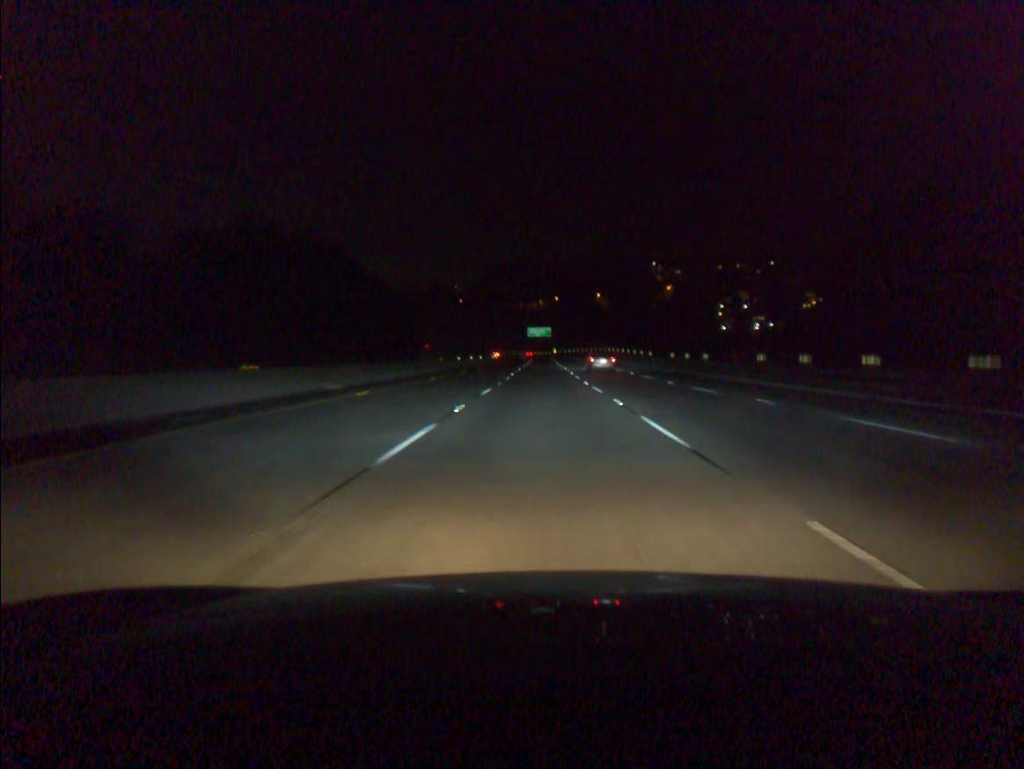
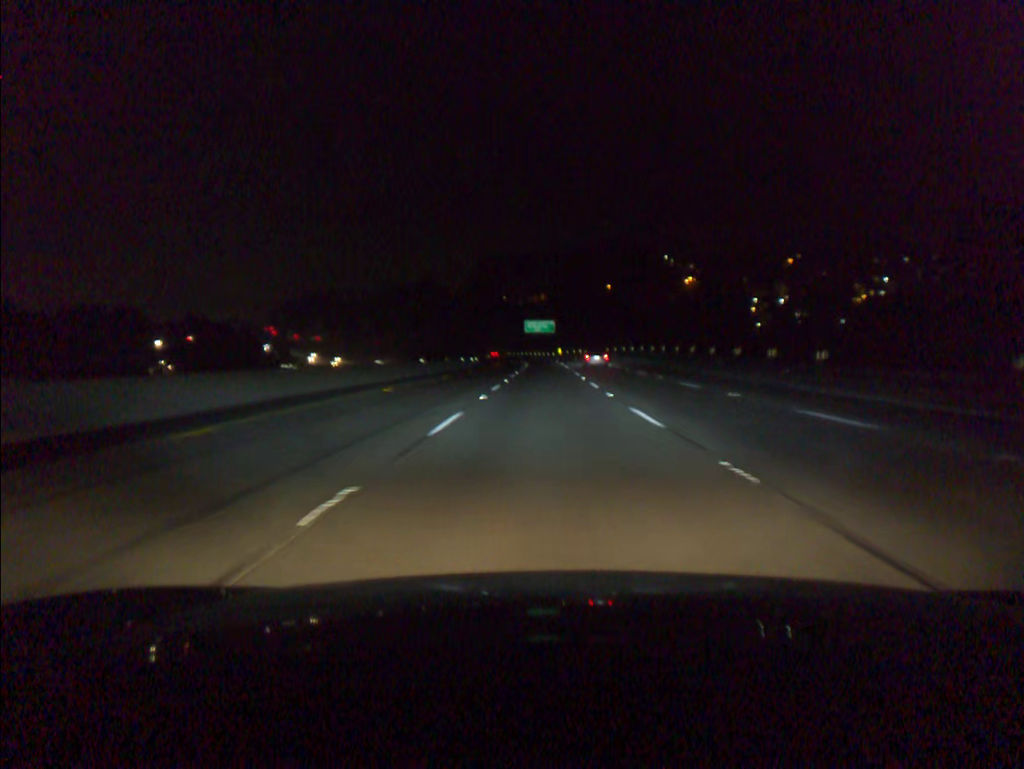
(-0.1, +55.3) m; 0°
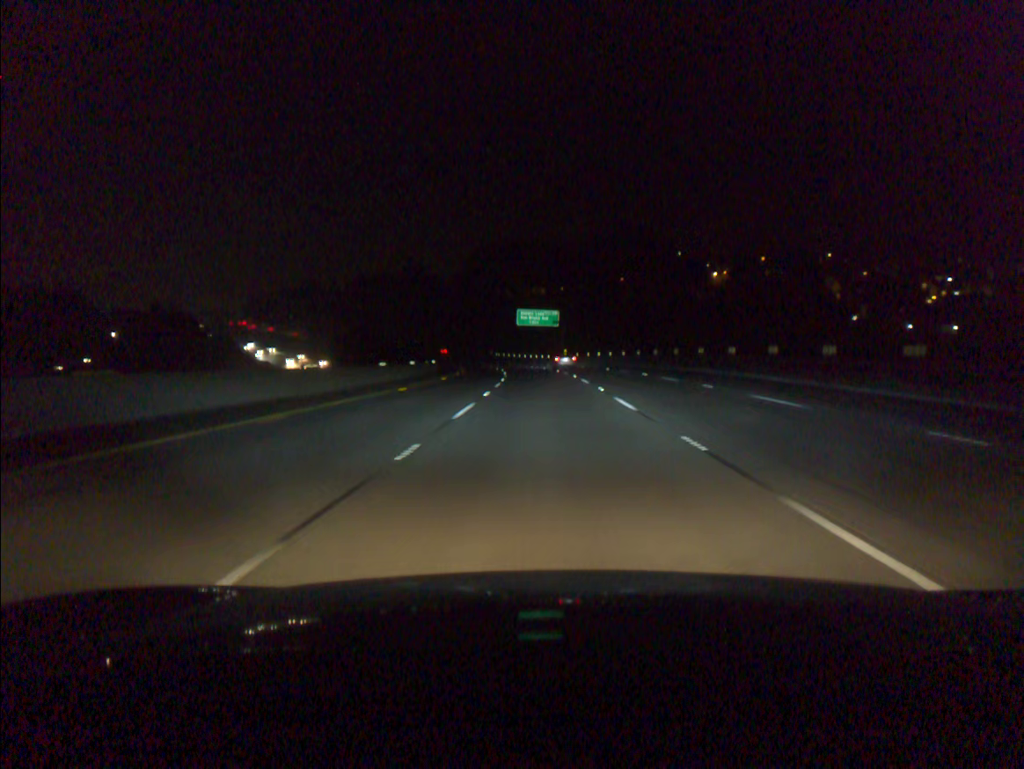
(0.0, +55.1) m; 0°
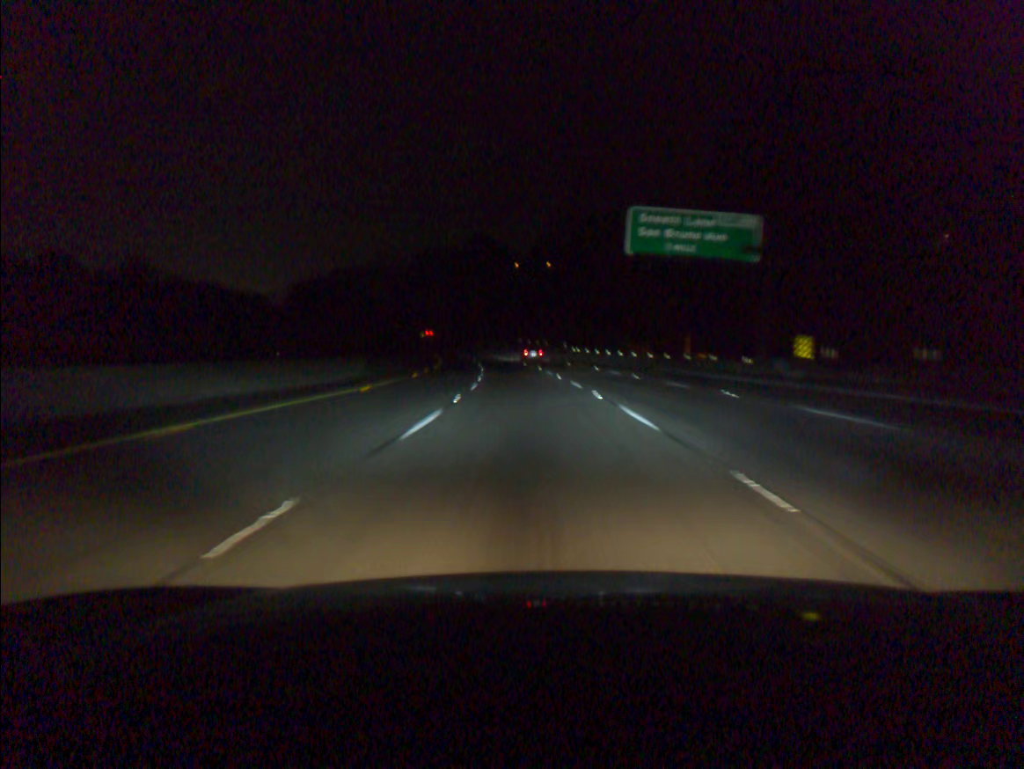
(-3.5, +91.6) m; -6°
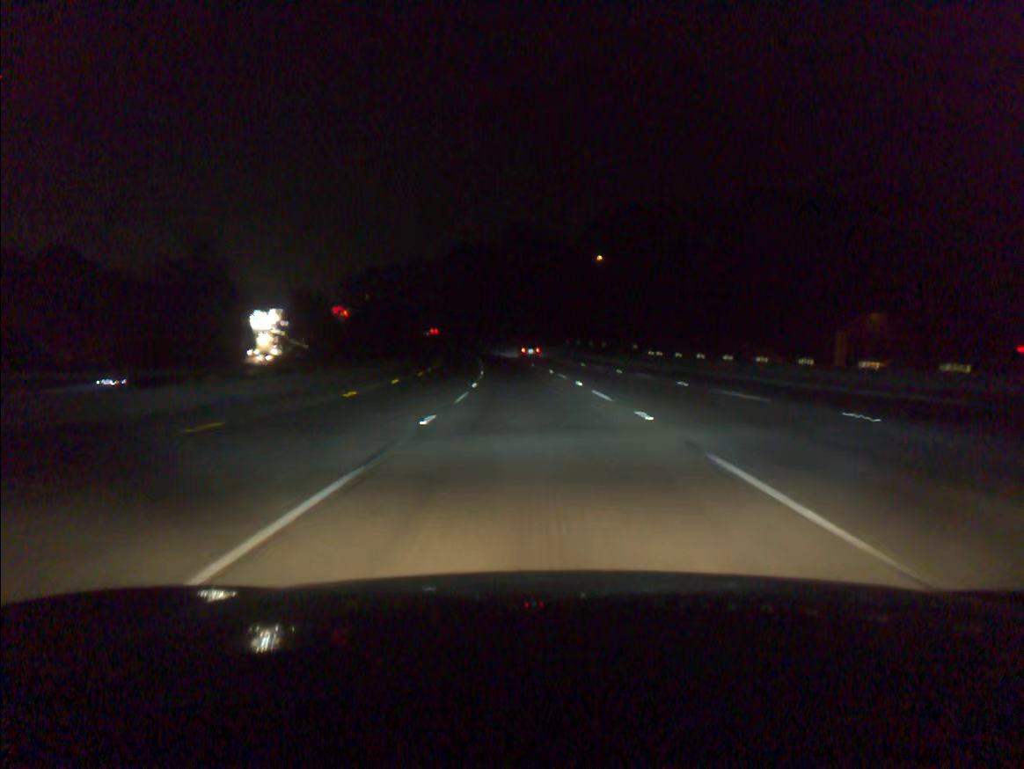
(-1.1, +36.8) m; -3°
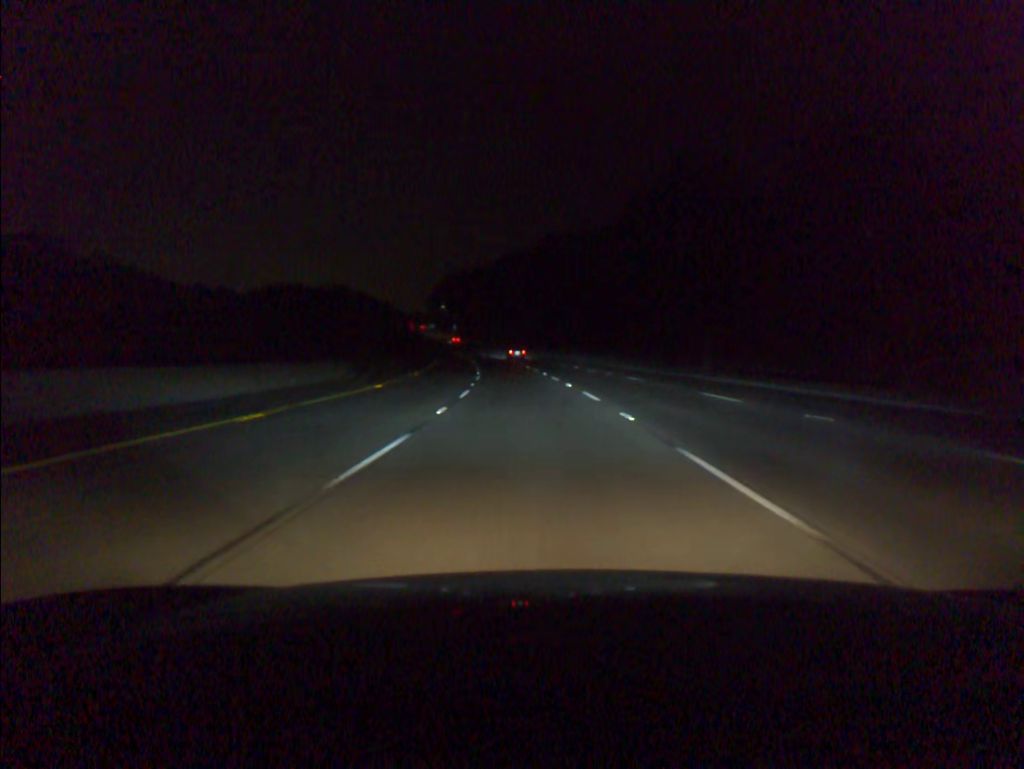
(-6.3, +91.8) m; -8°
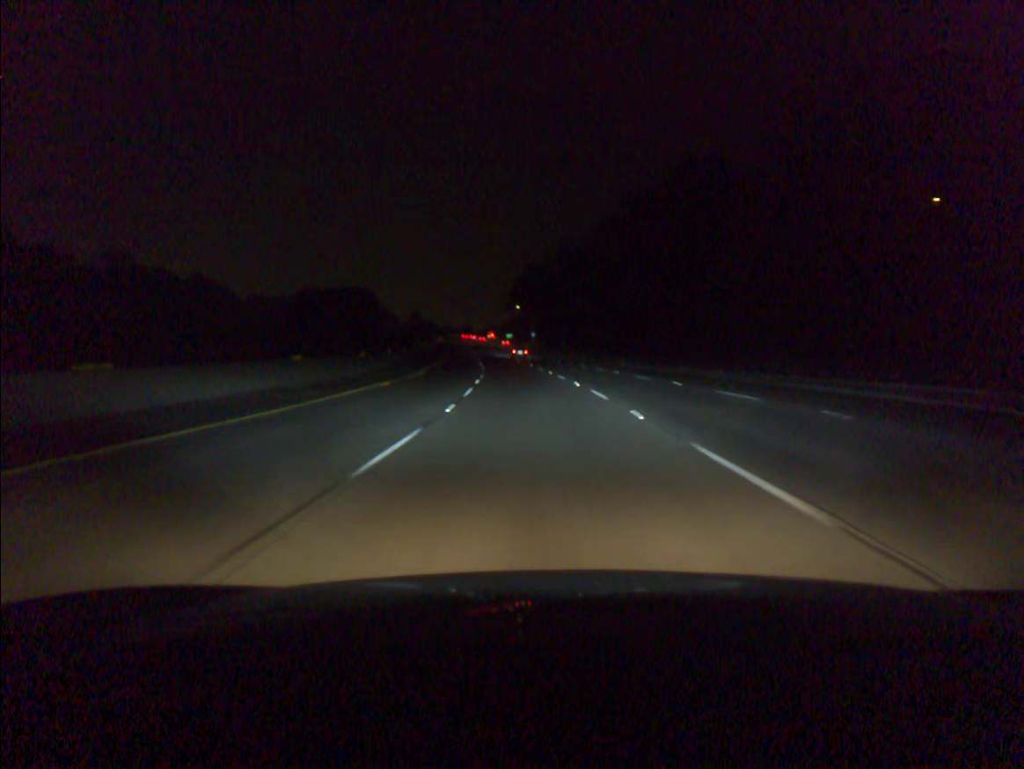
(-4.4, +72.7) m; -7°
